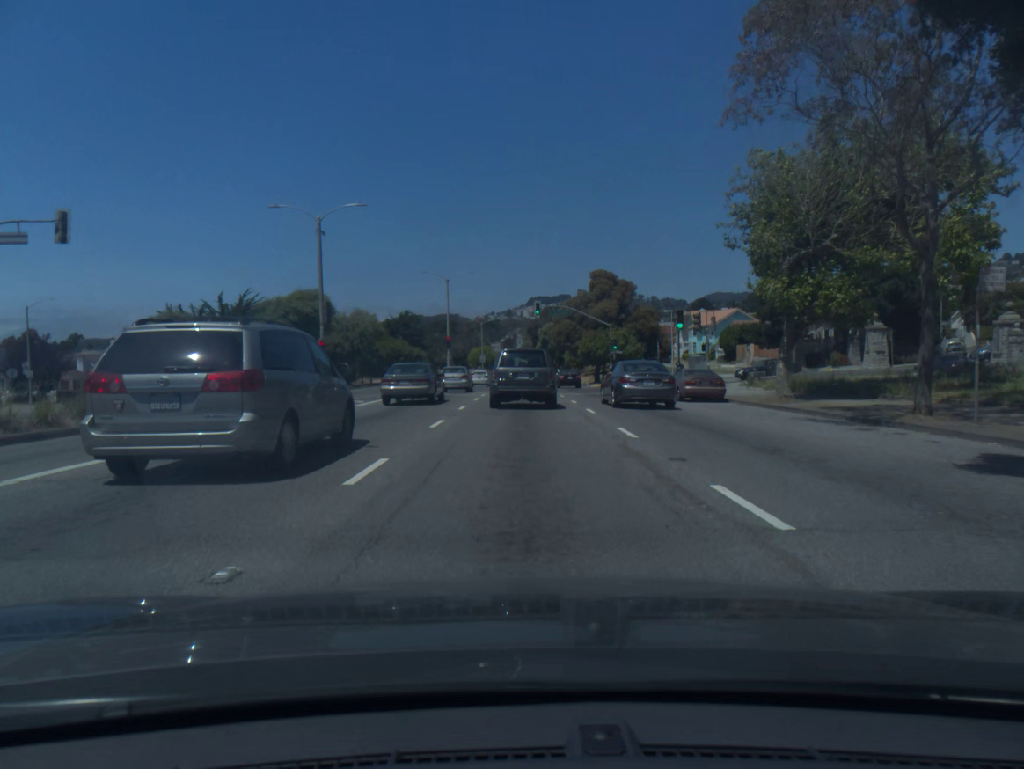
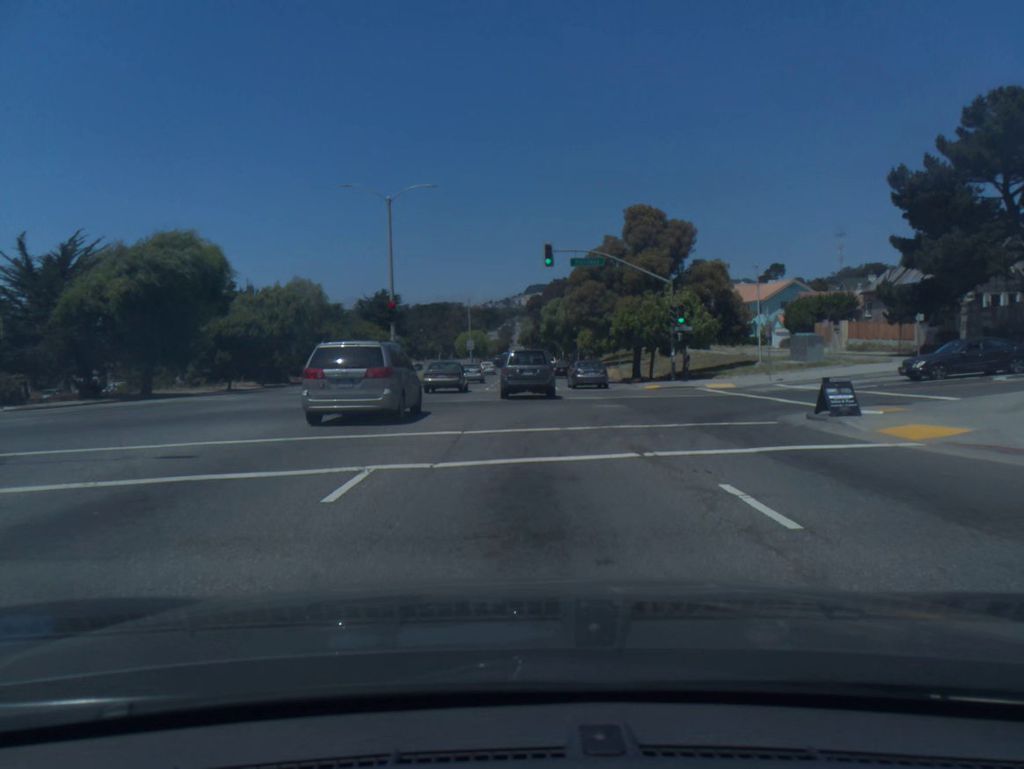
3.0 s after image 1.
(0.0, +28.9) m; 0°
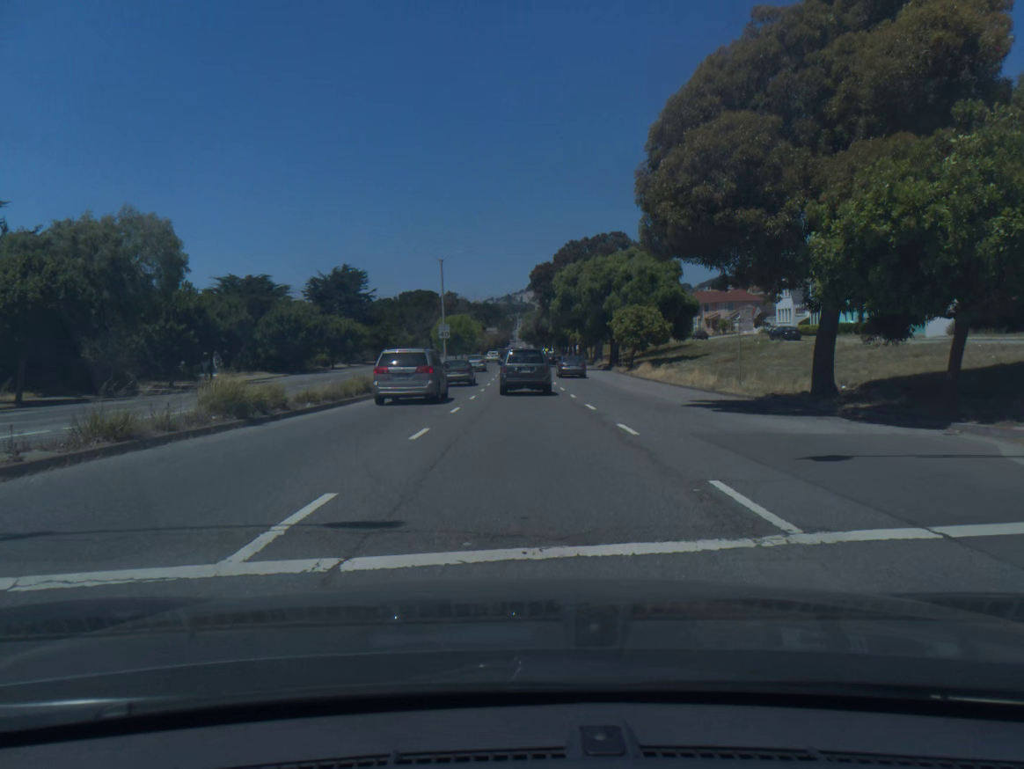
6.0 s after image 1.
(+0.2, +34.9) m; 0°
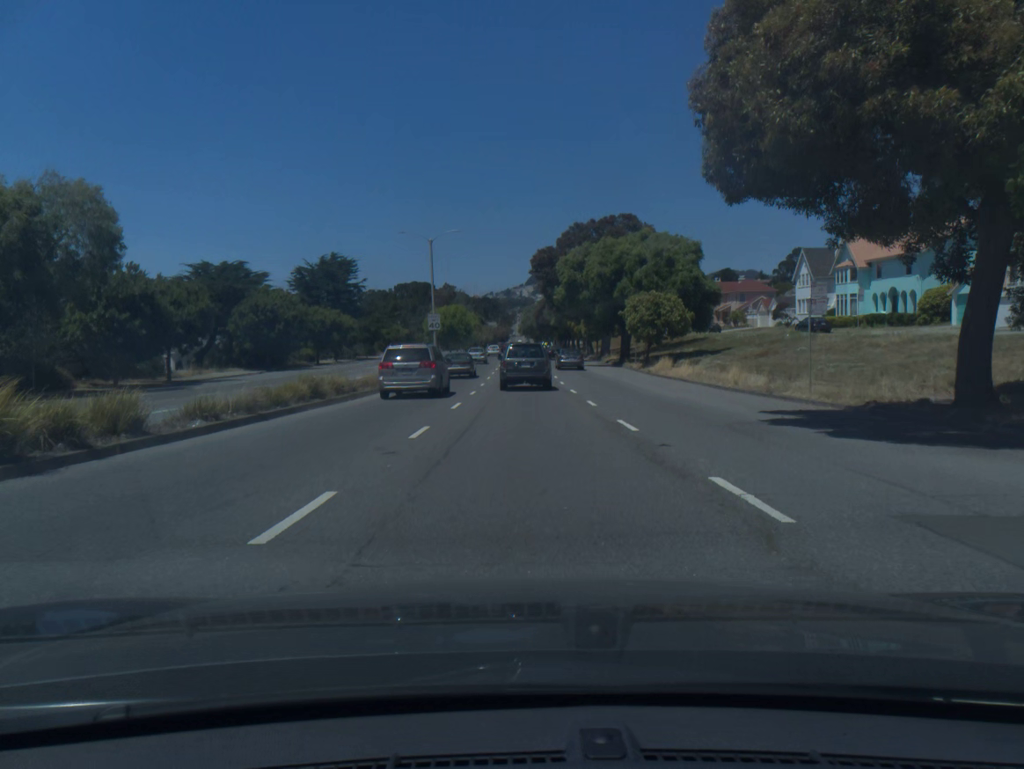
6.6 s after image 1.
(0.0, +7.4) m; 0°
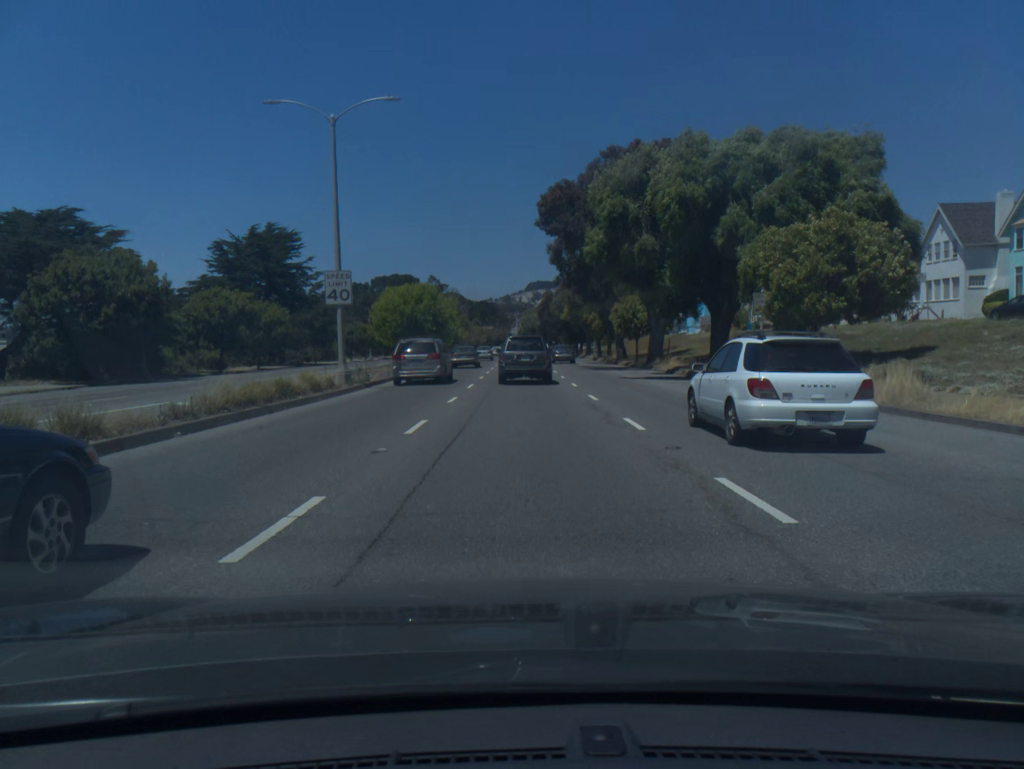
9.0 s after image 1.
(0.0, +29.6) m; 0°
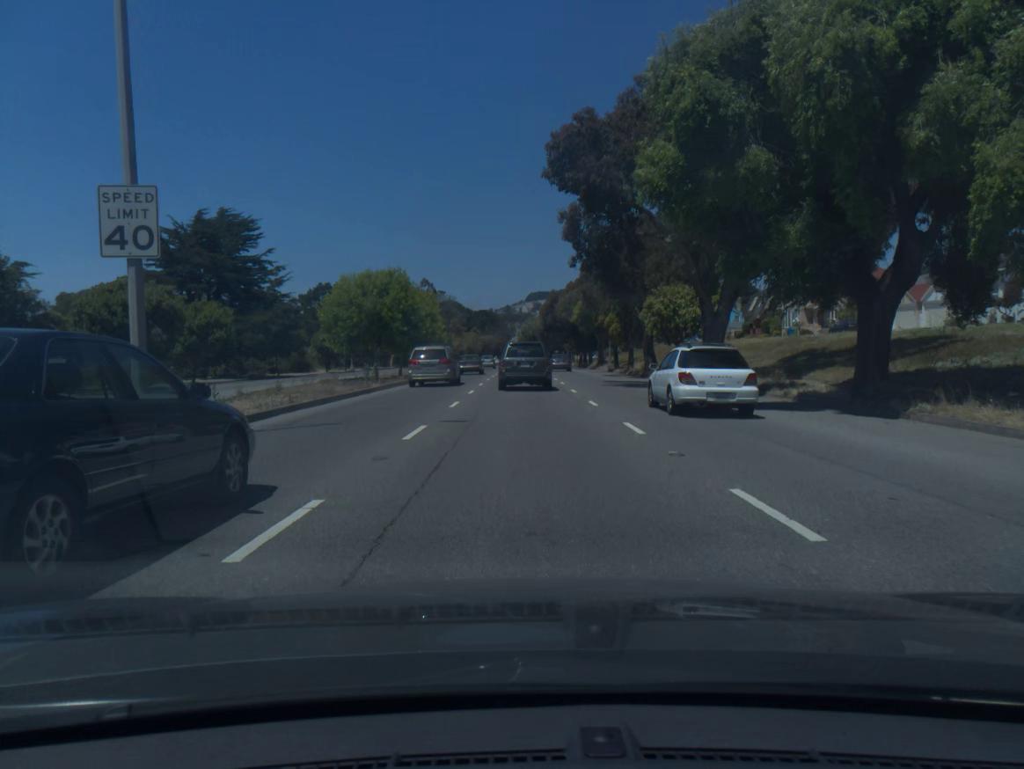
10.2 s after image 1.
(0.0, +14.7) m; 0°
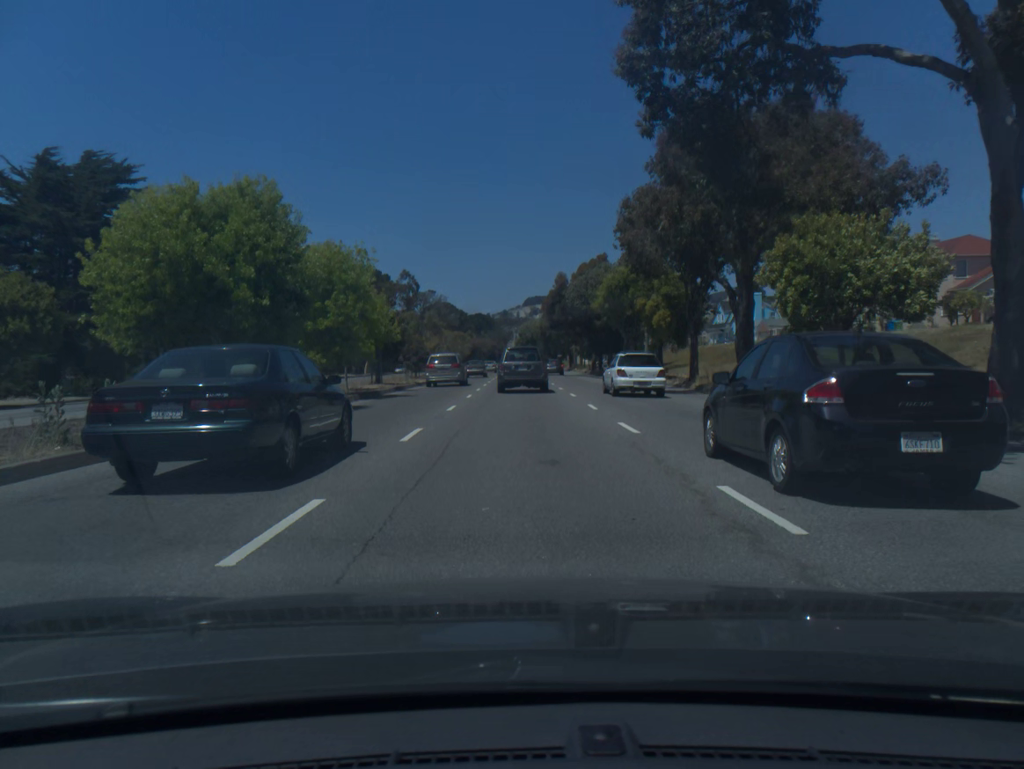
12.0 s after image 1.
(0.0, +21.9) m; 0°
